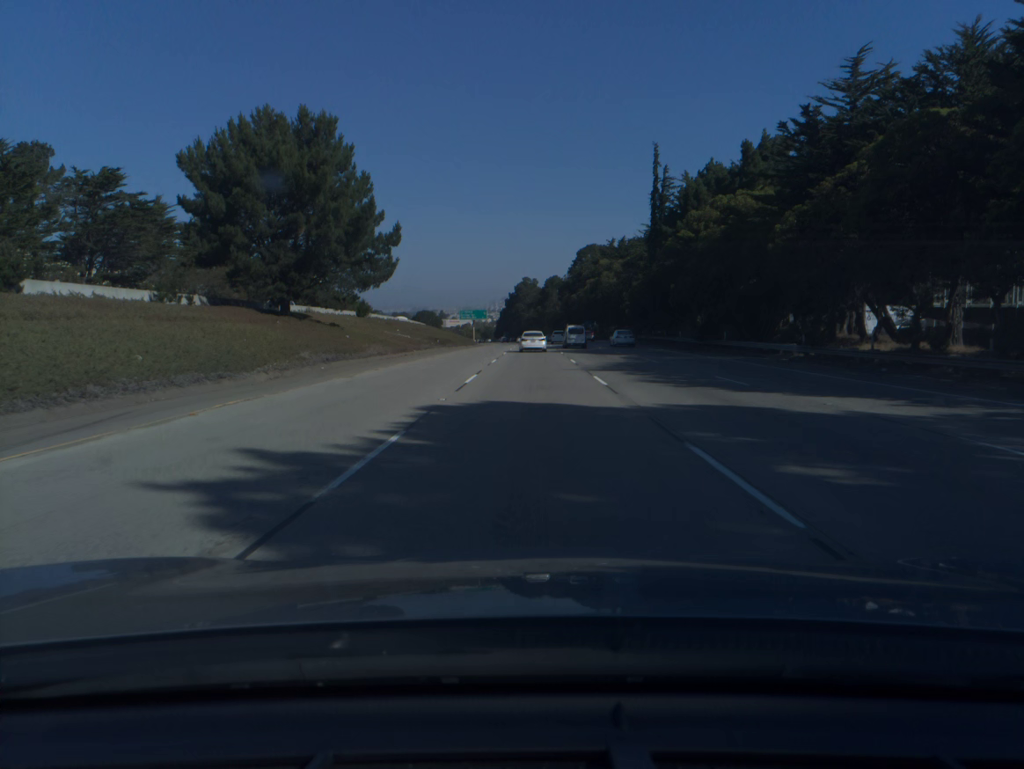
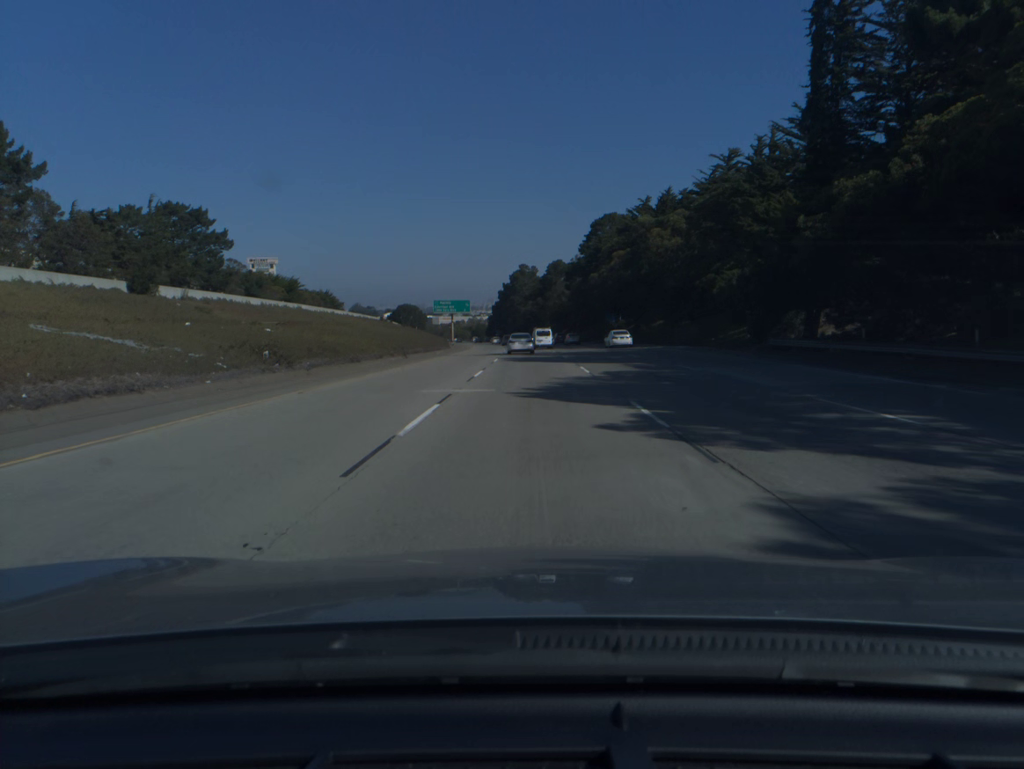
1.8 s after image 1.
(+0.1, +52.8) m; 0°
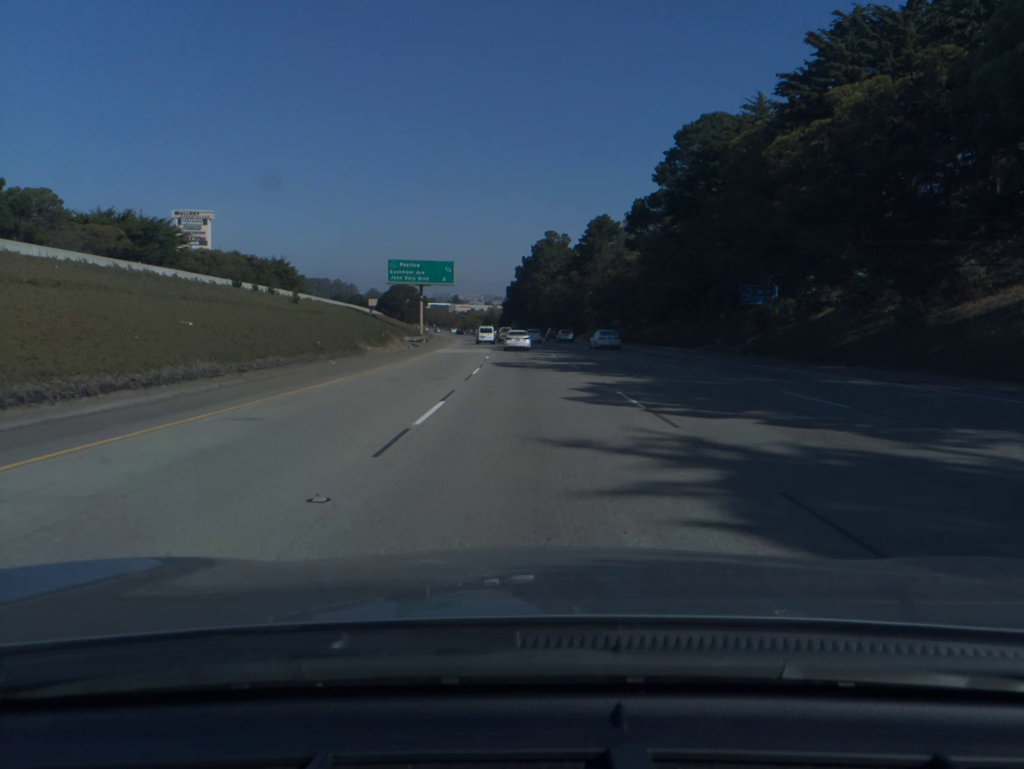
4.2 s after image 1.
(-0.6, +70.0) m; -2°
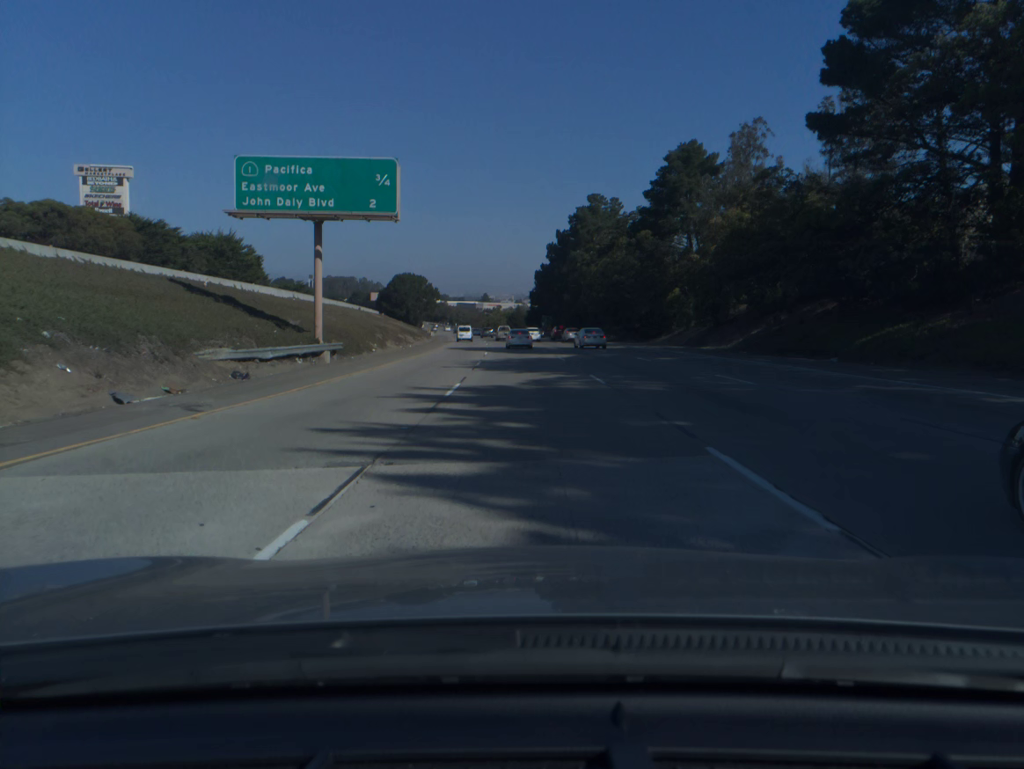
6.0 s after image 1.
(-1.0, +52.6) m; -2°
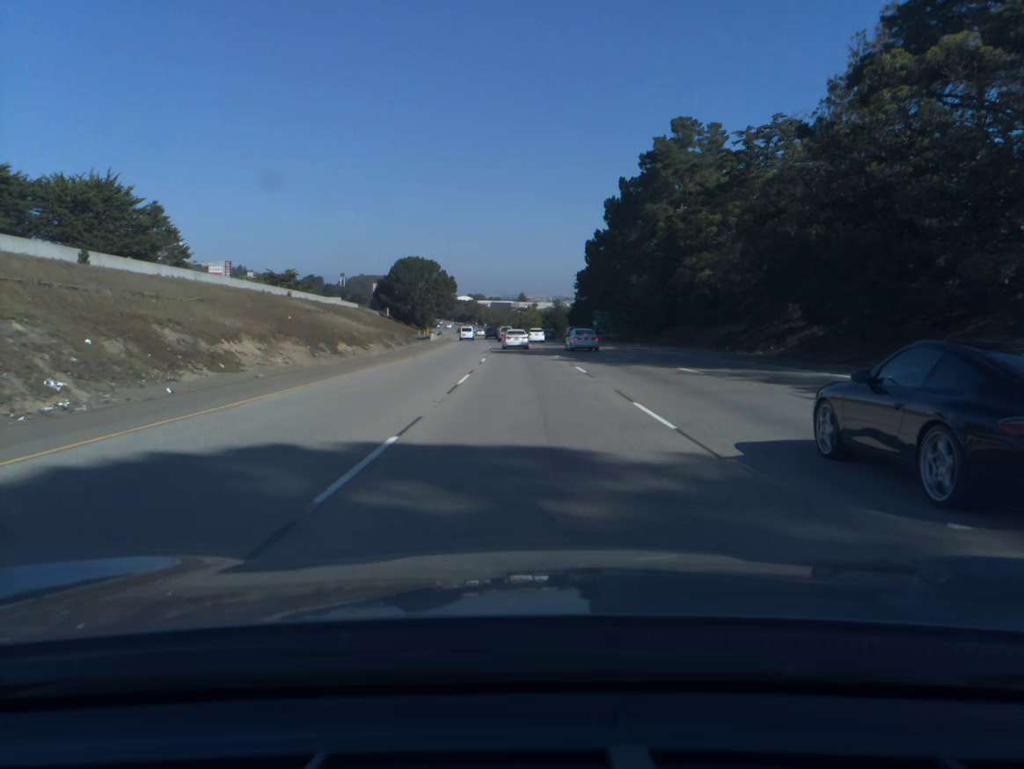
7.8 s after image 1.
(-1.2, +52.9) m; -3°
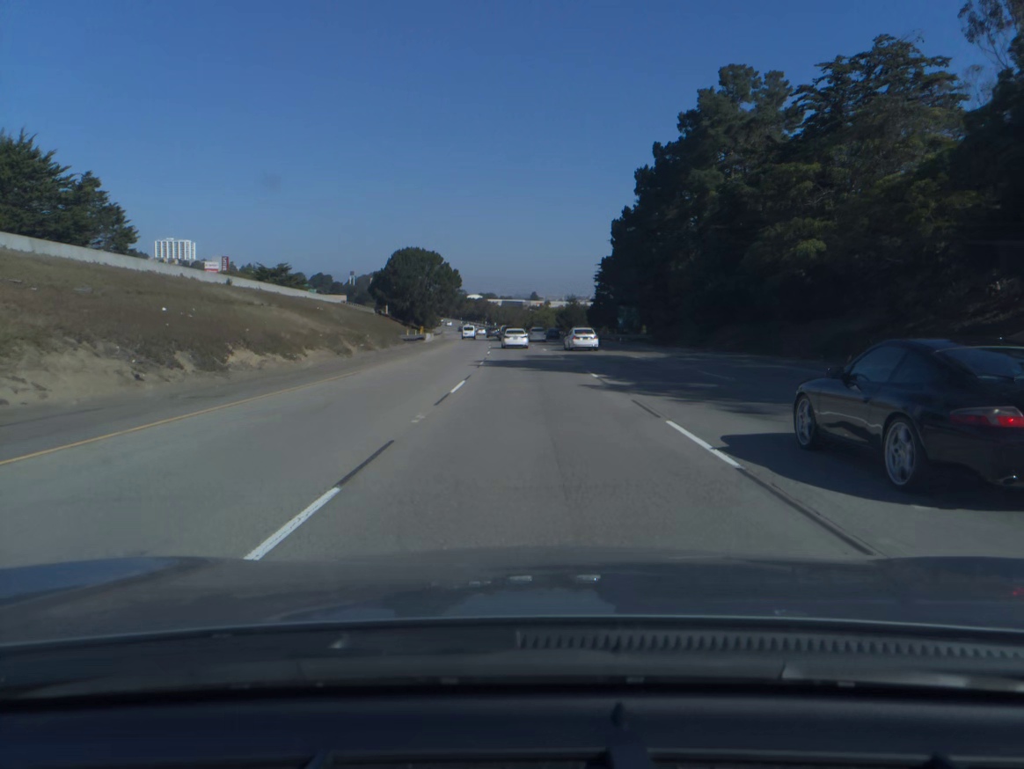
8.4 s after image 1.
(-0.1, +17.7) m; -1°
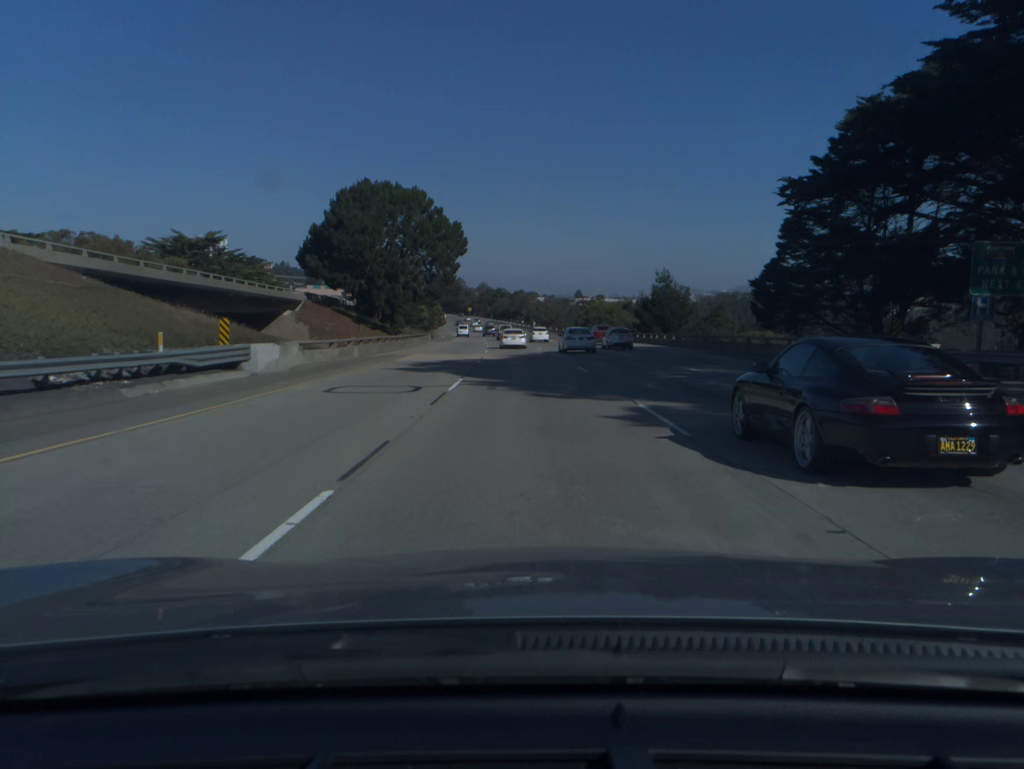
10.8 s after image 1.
(-1.9, +70.6) m; -3°
